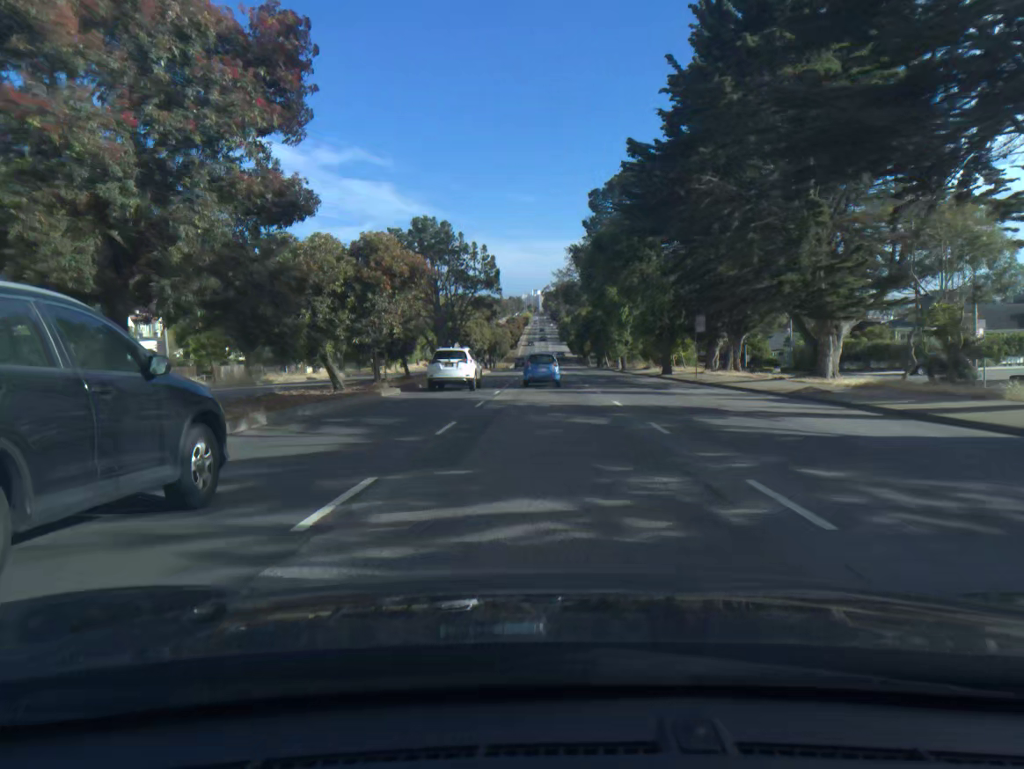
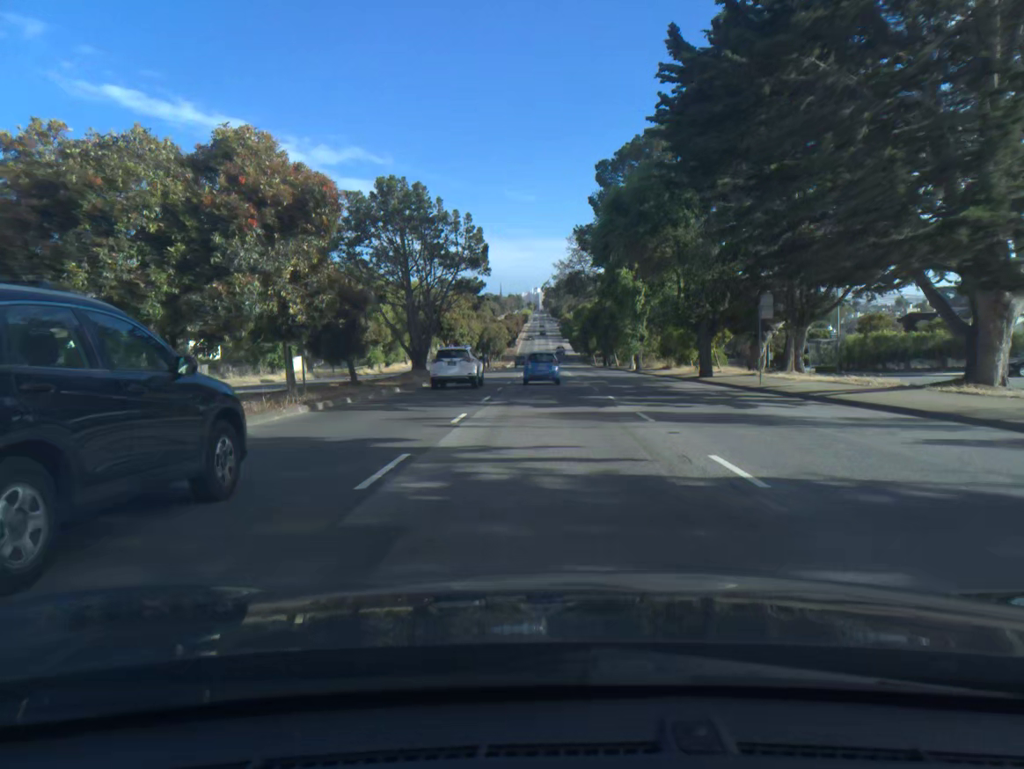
(0.0, +12.7) m; 0°
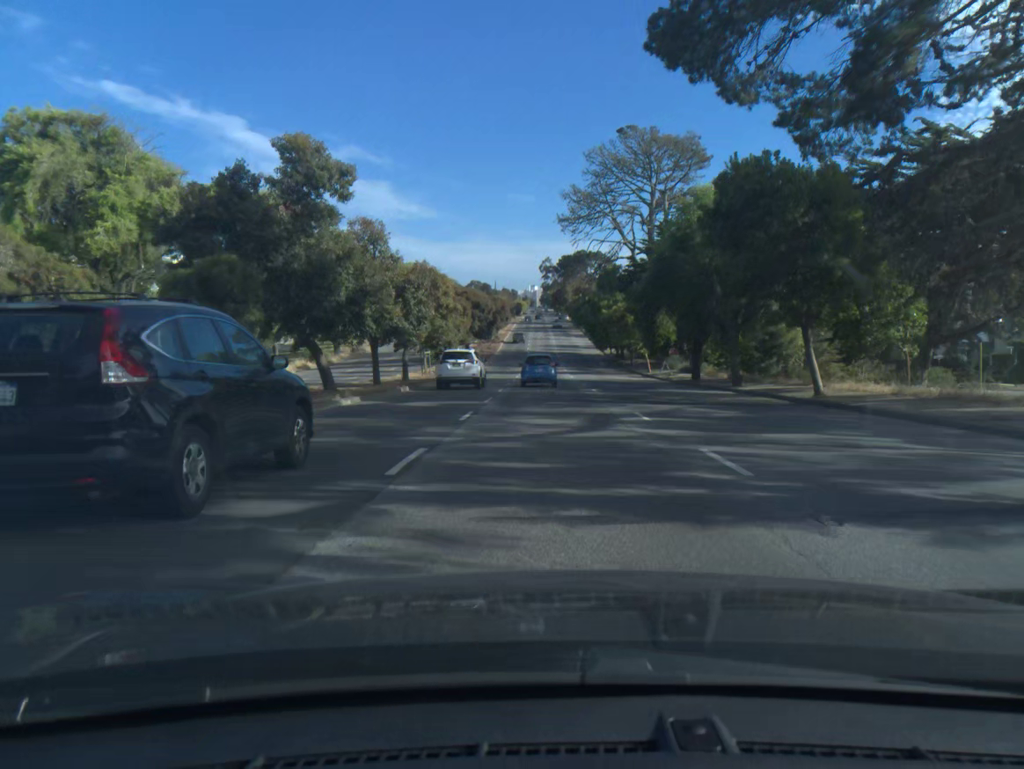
(-0.1, +64.6) m; 0°
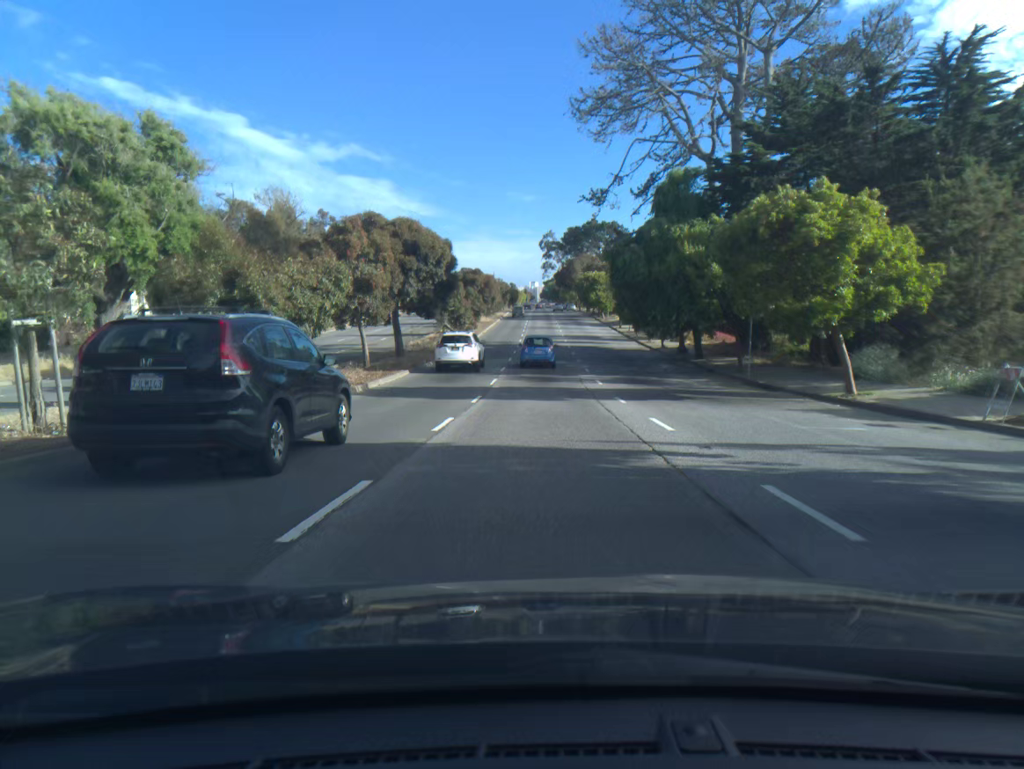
(0.0, +39.4) m; 0°
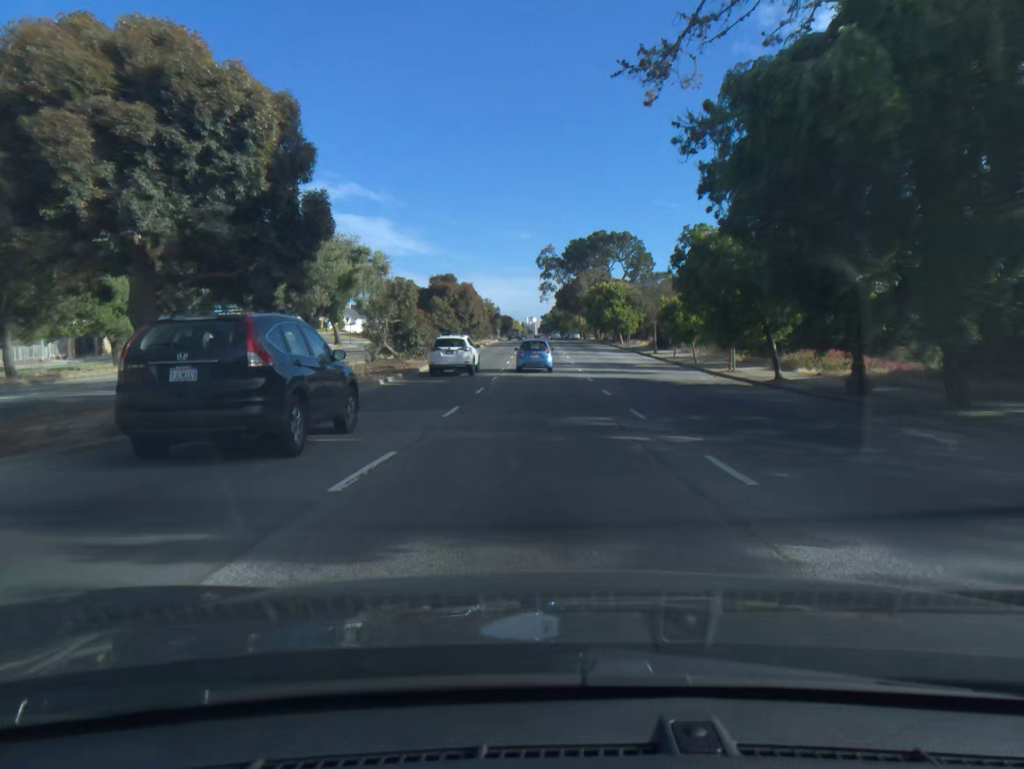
(0.0, +26.7) m; 0°
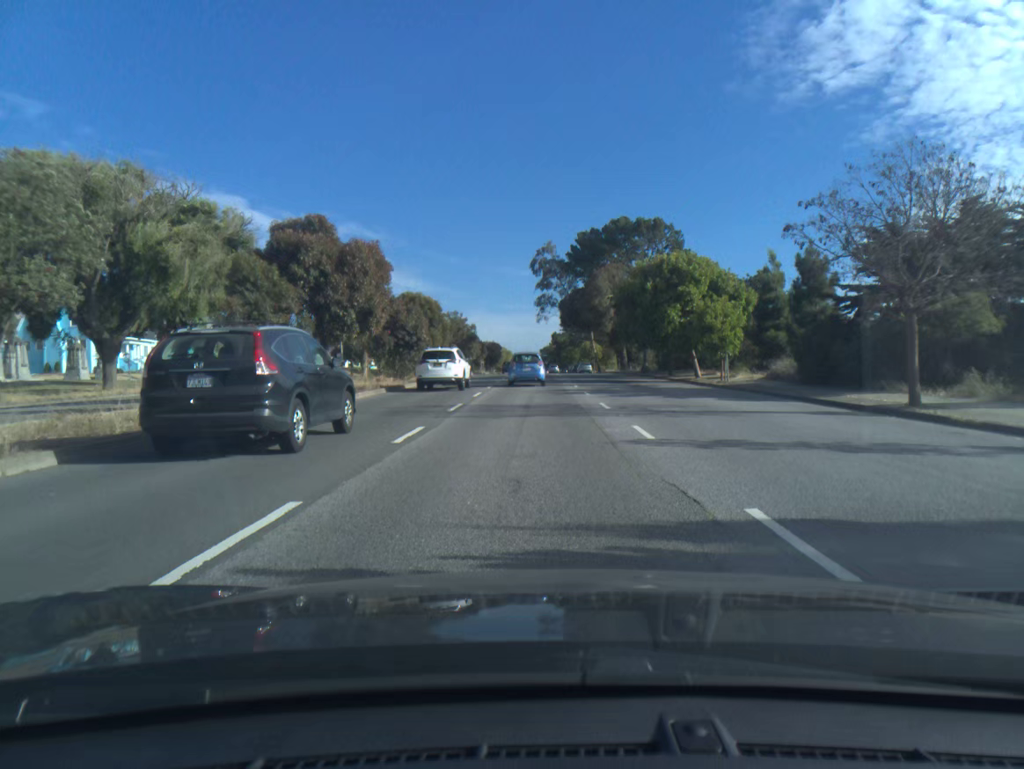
(+0.1, +39.4) m; 0°
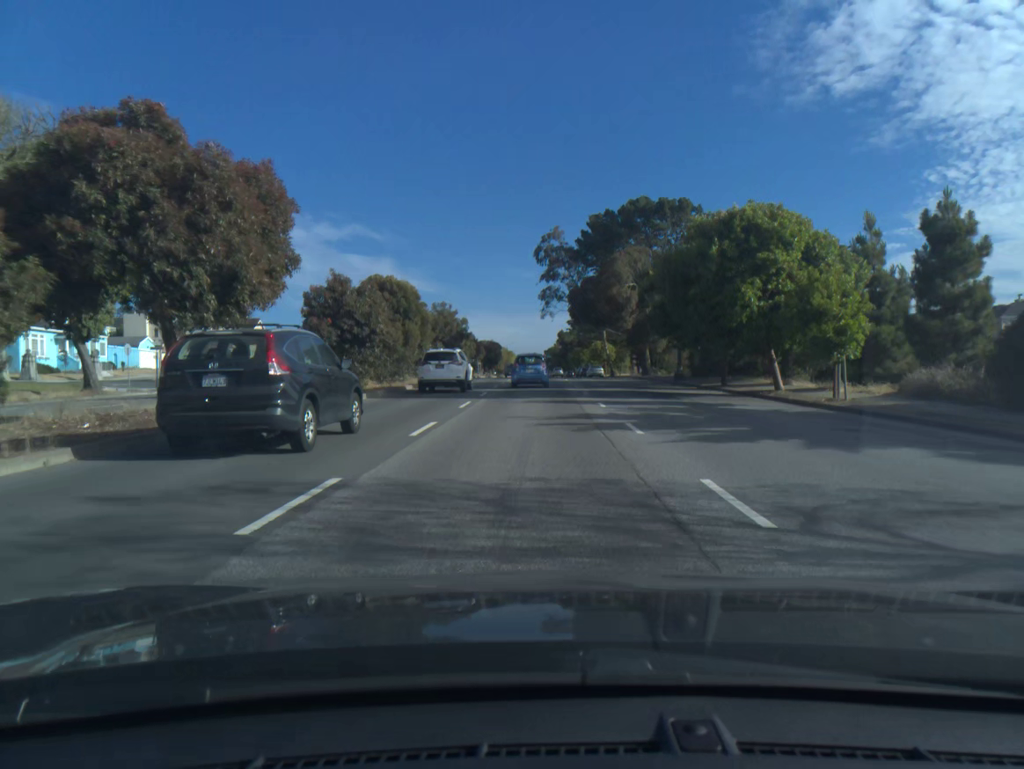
(0.0, +12.7) m; 0°
